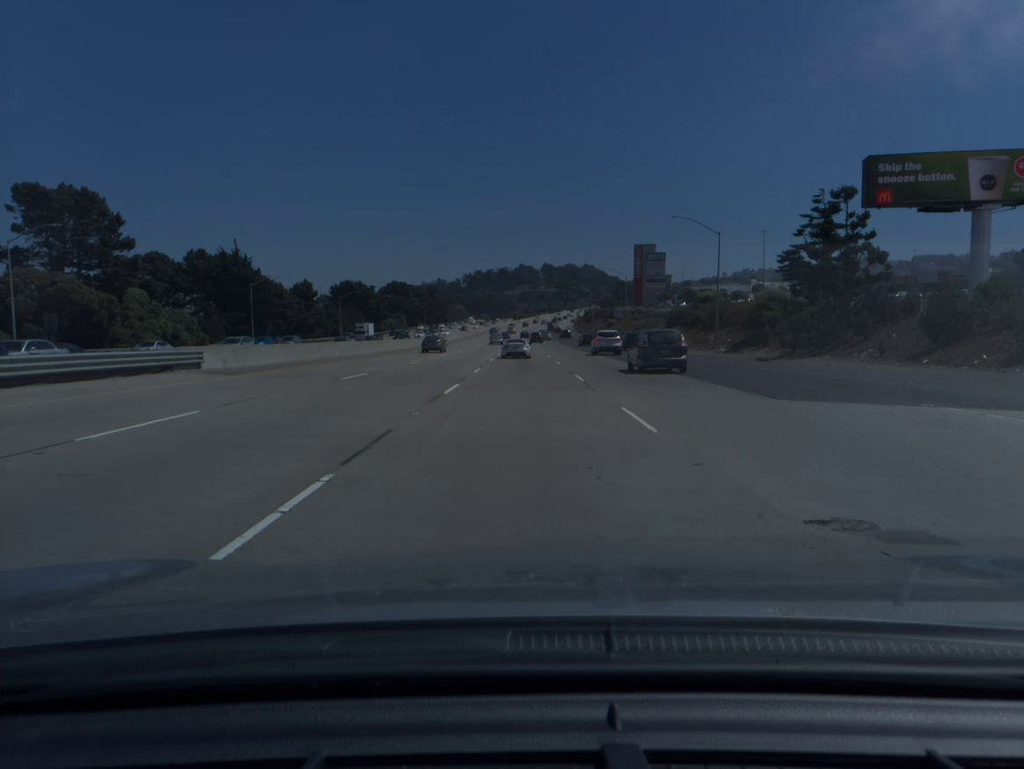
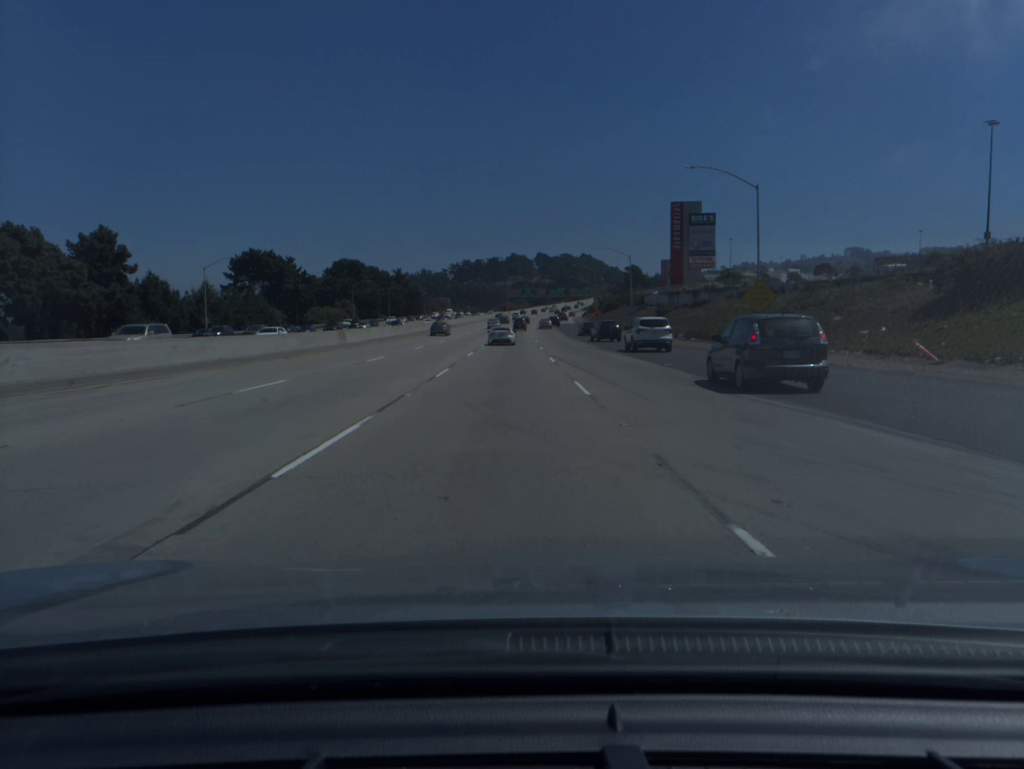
(+0.3, +66.4) m; +1°
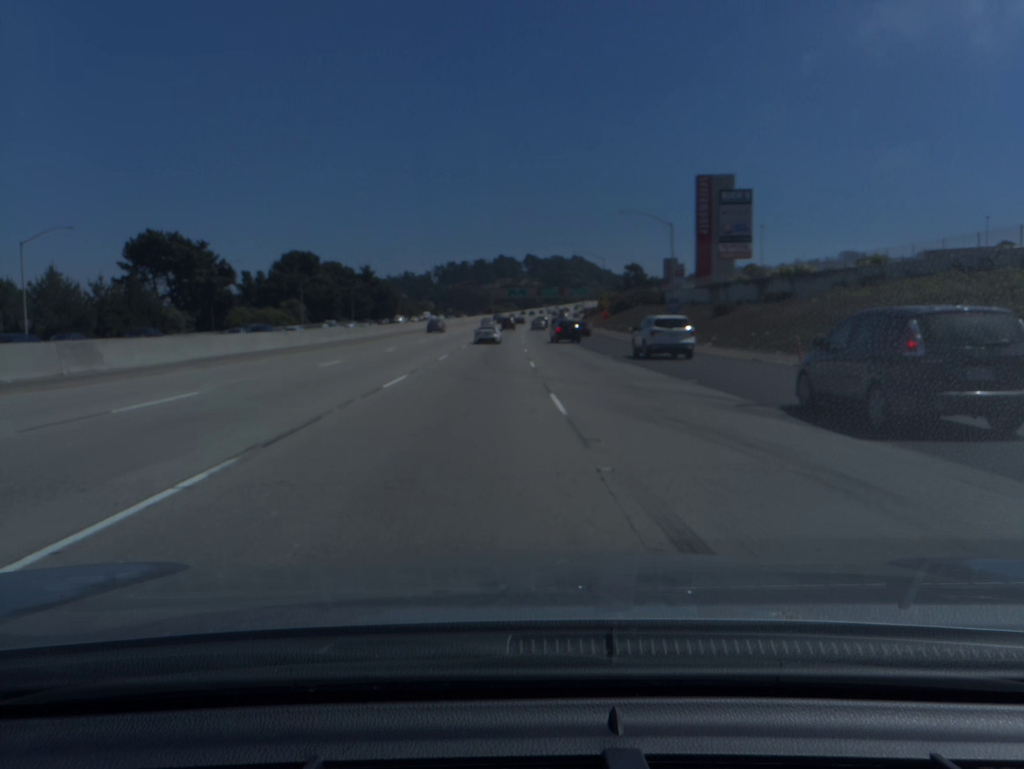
(+0.3, +32.7) m; +1°
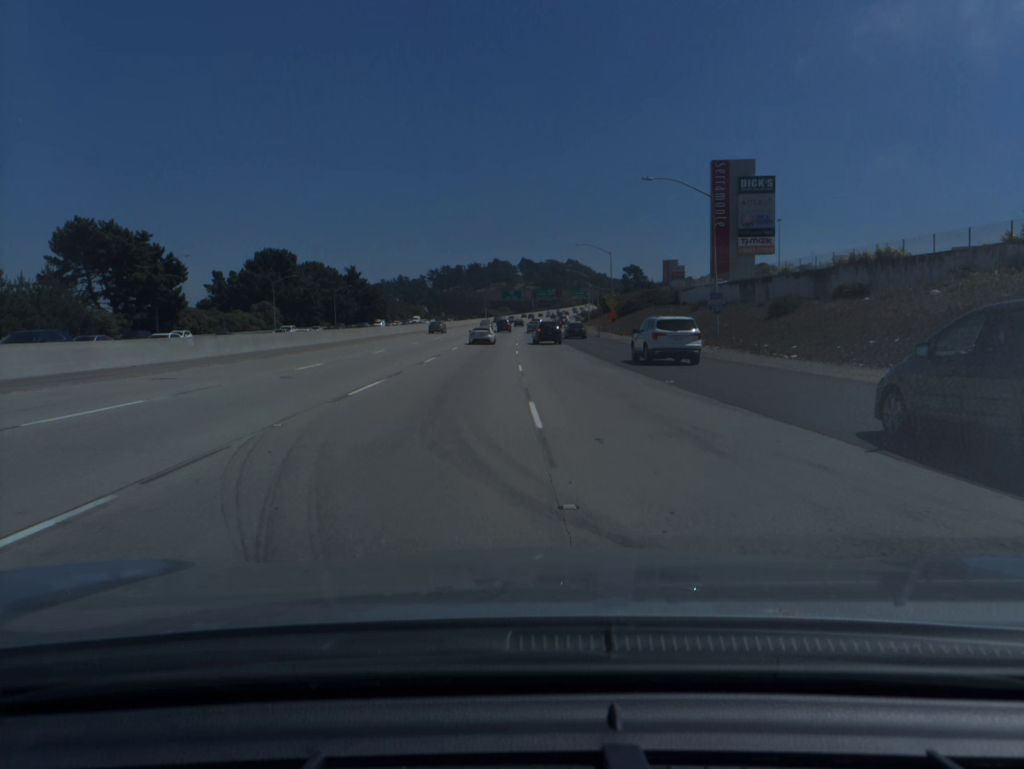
(+0.1, +16.3) m; 0°
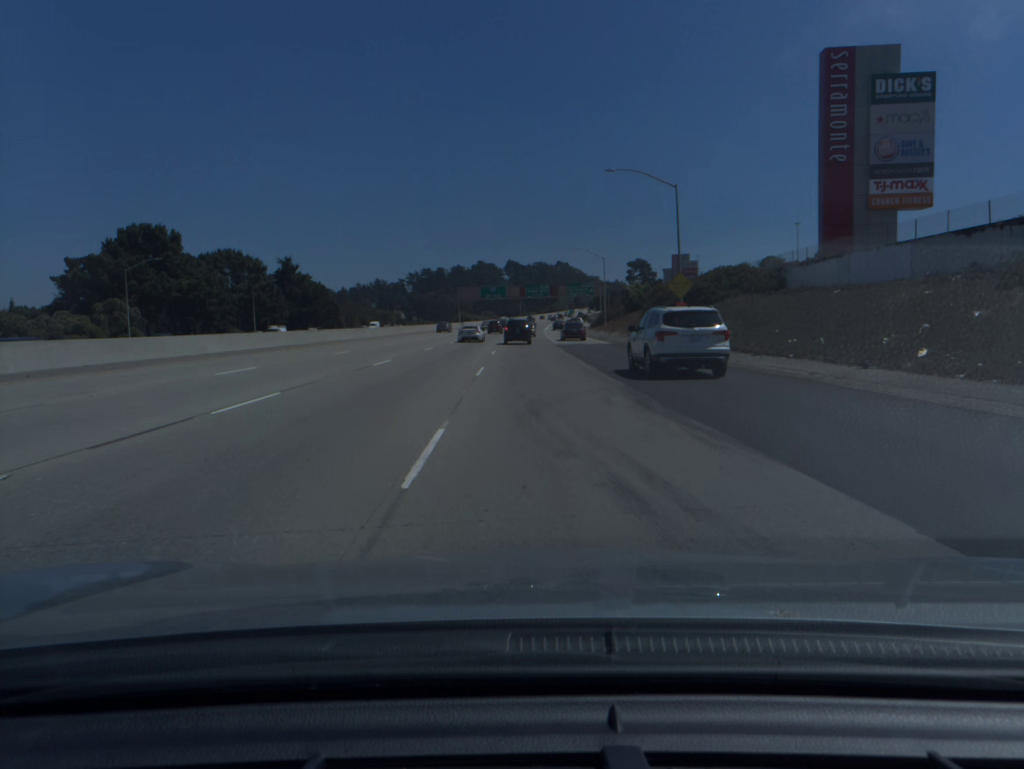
(+0.4, +48.0) m; +1°
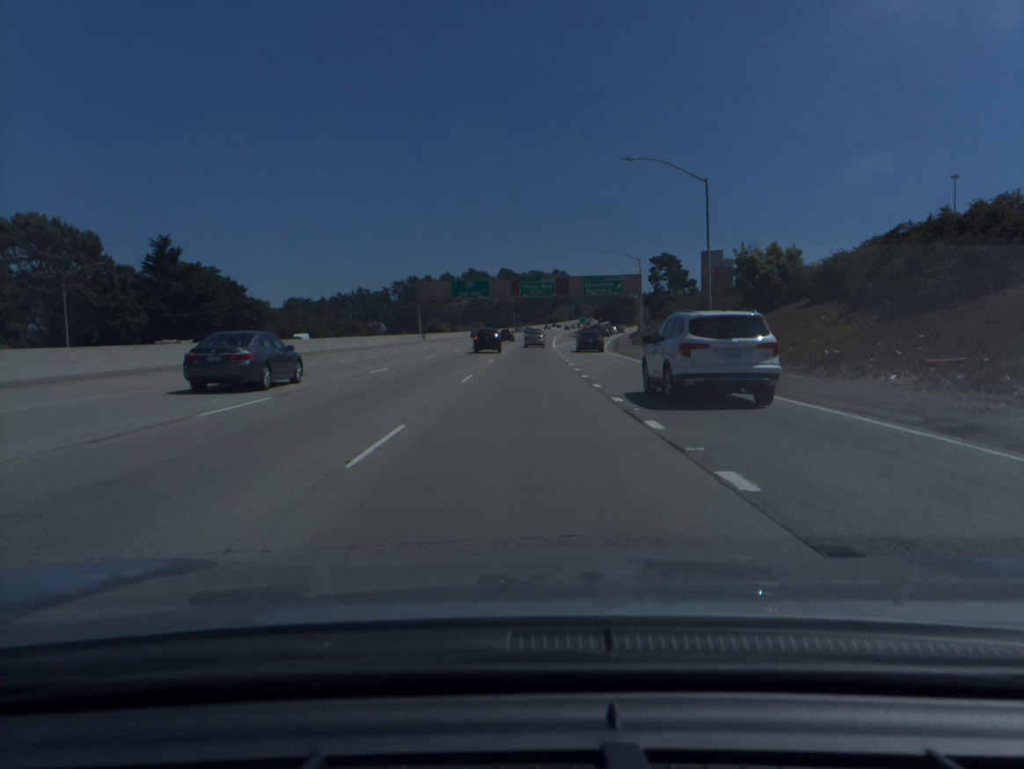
(+0.2, +57.4) m; 0°
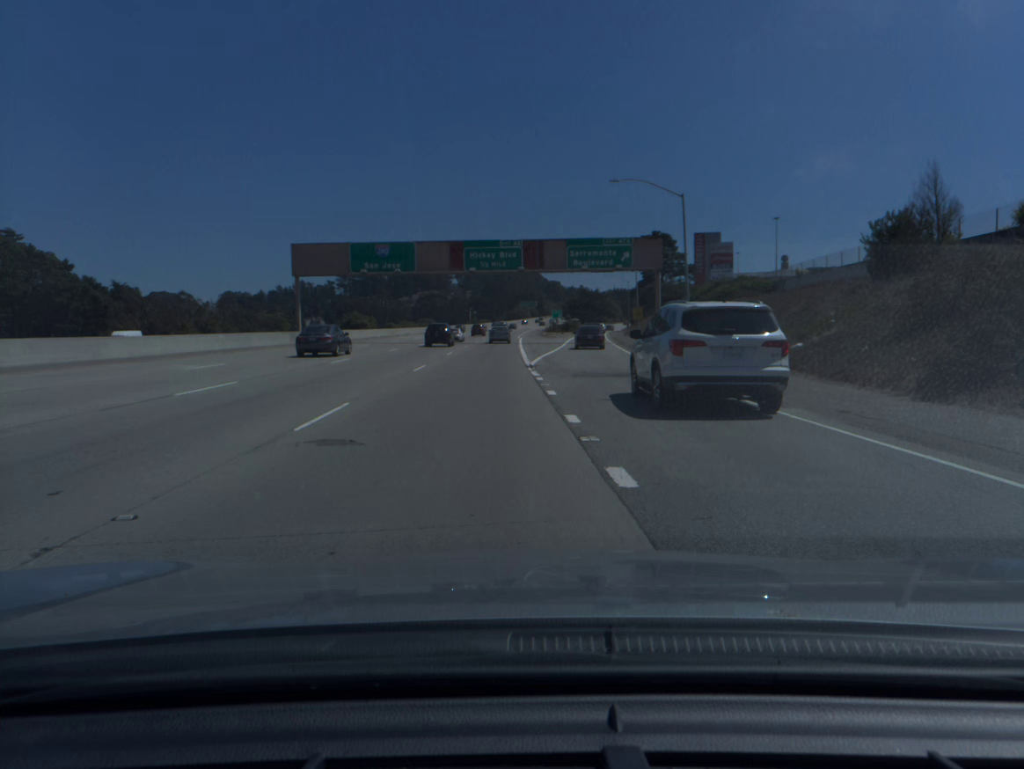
(+1.0, +41.3) m; +3°
